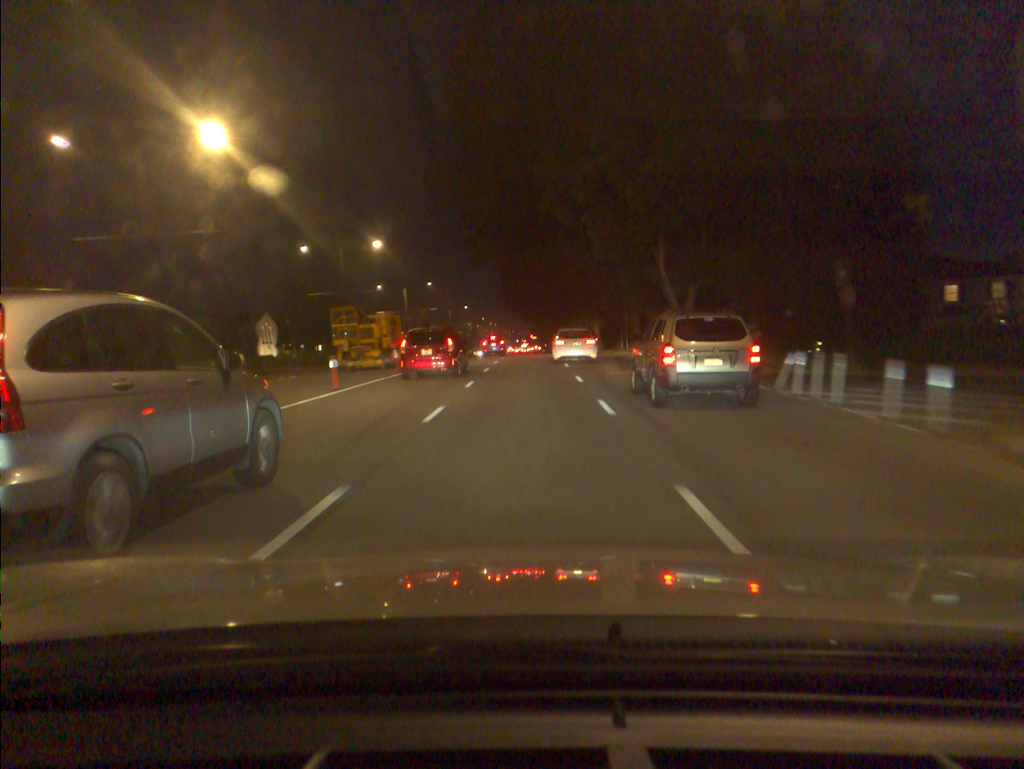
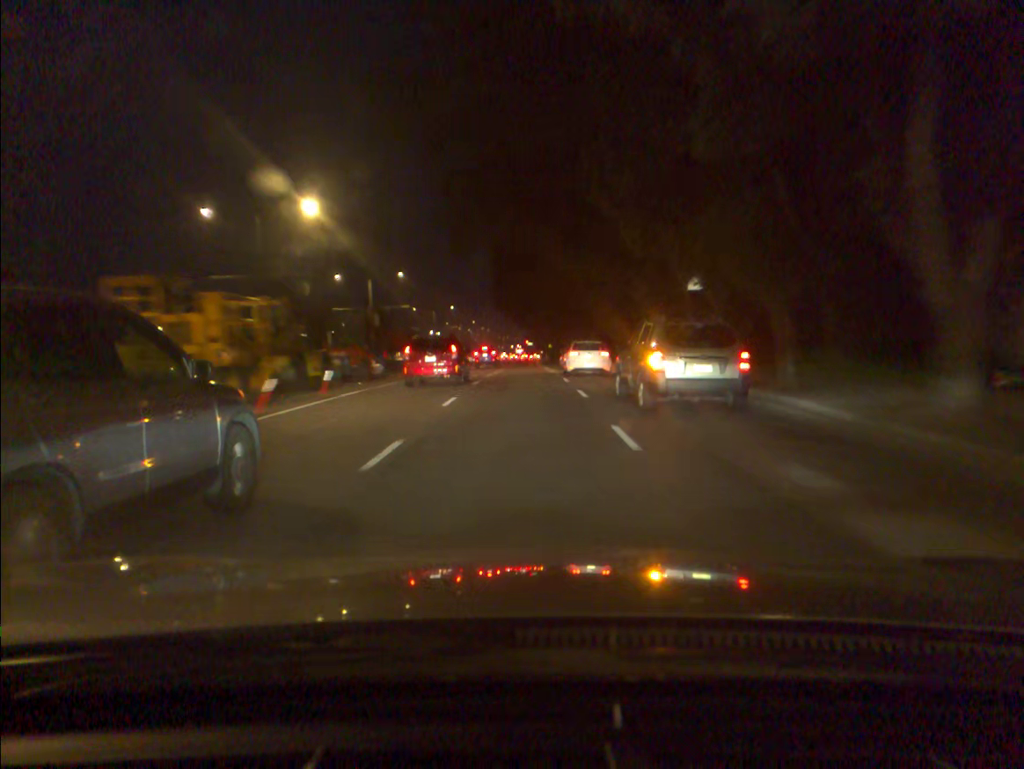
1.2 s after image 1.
(+0.1, +19.5) m; 0°
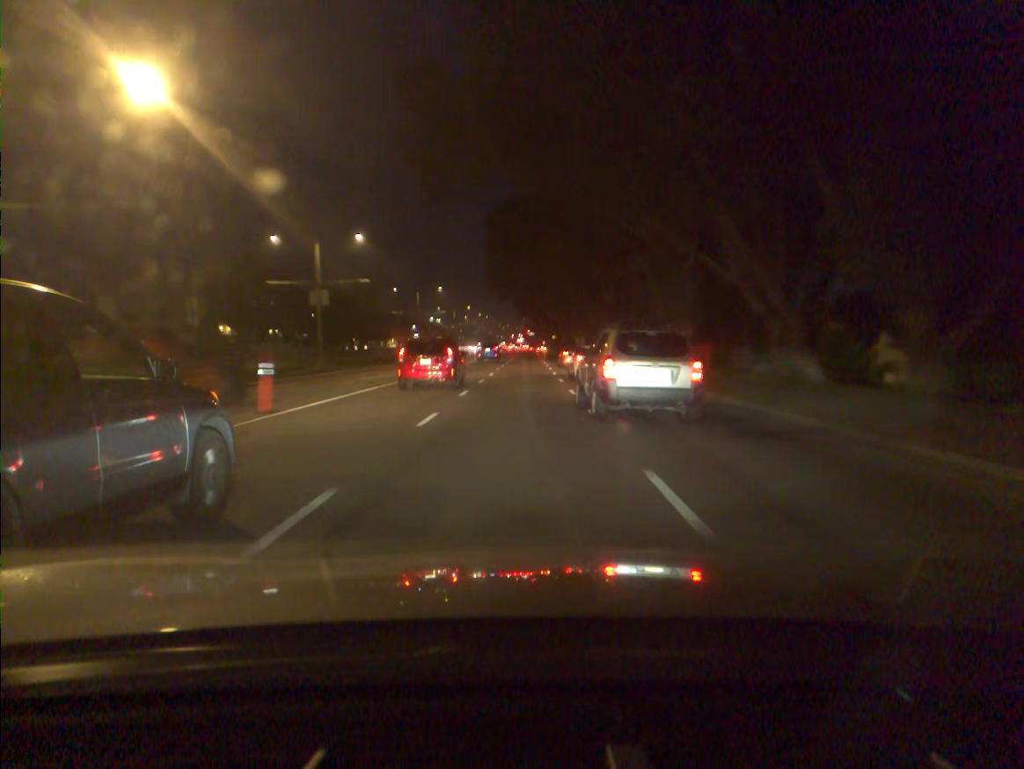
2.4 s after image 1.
(0.0, +19.9) m; 0°
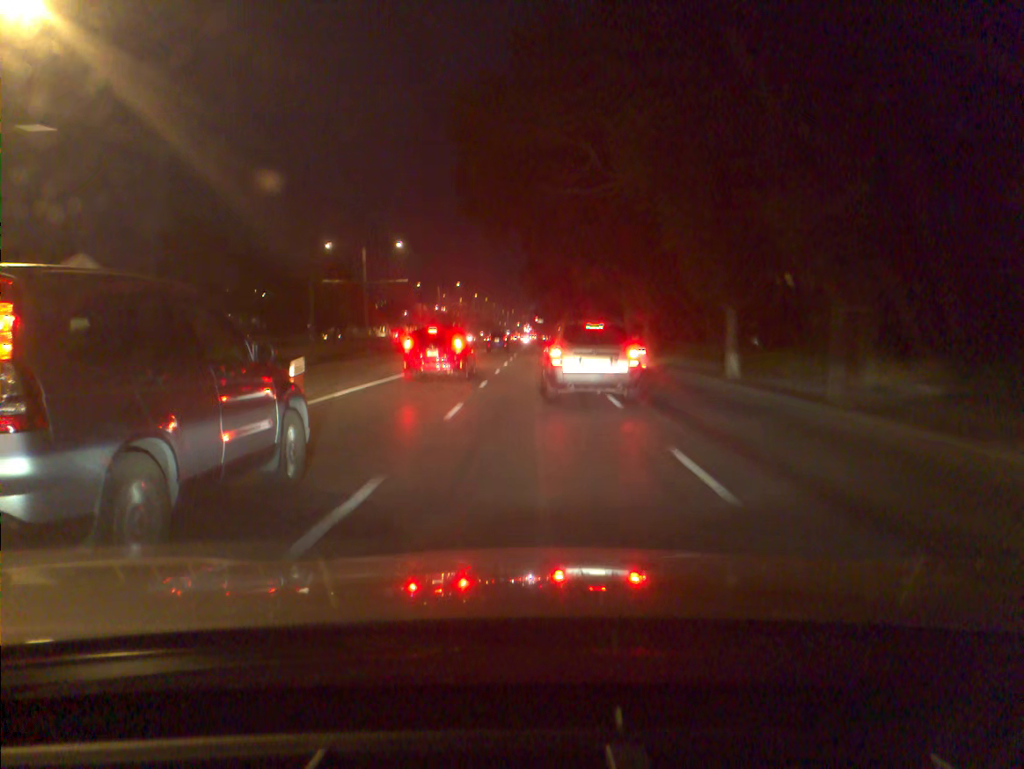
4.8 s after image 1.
(-0.3, +39.2) m; 0°
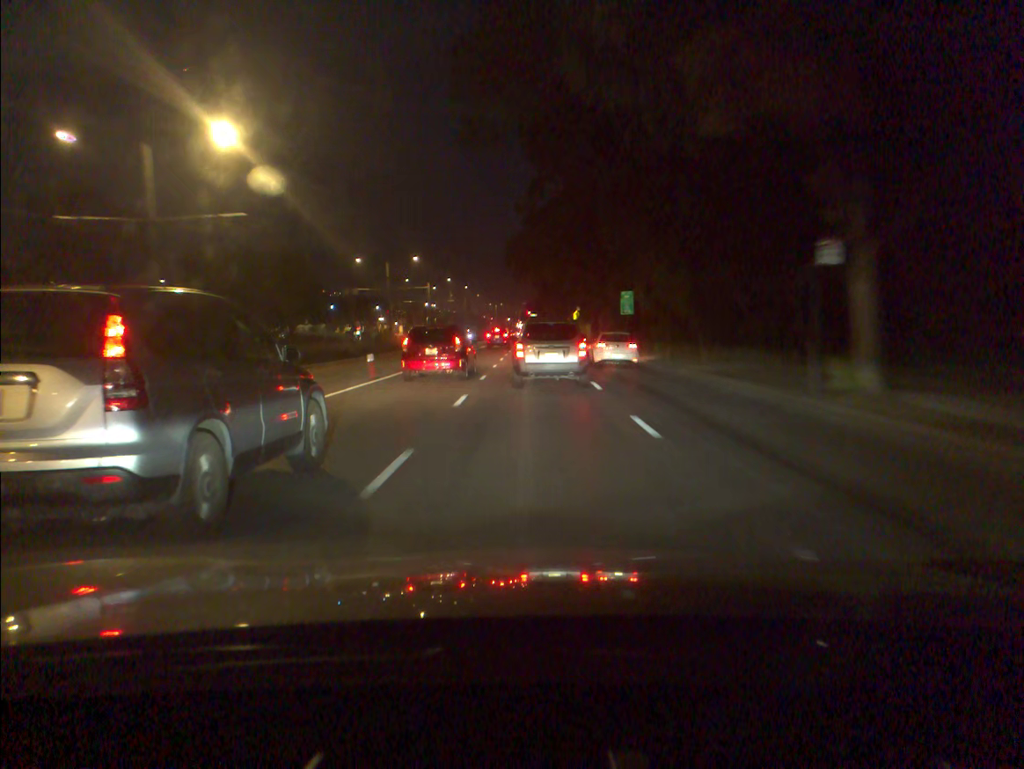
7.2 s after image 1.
(+0.3, +37.1) m; +1°
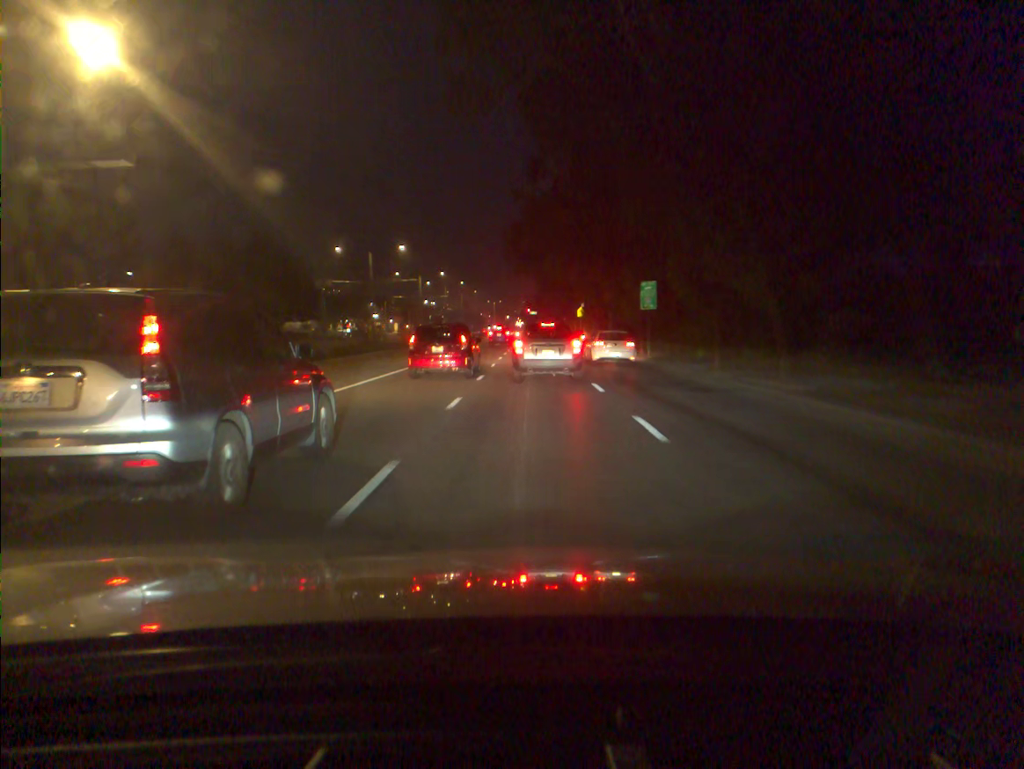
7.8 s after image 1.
(0.0, +9.0) m; 0°
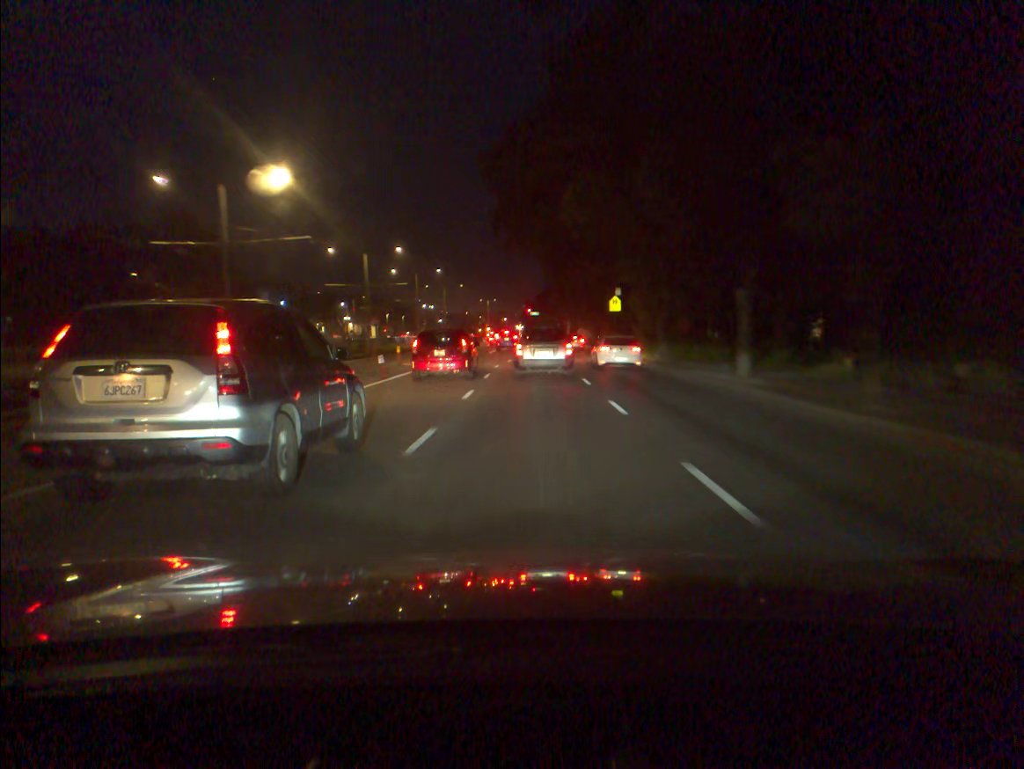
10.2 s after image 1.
(-0.1, +36.1) m; 0°
